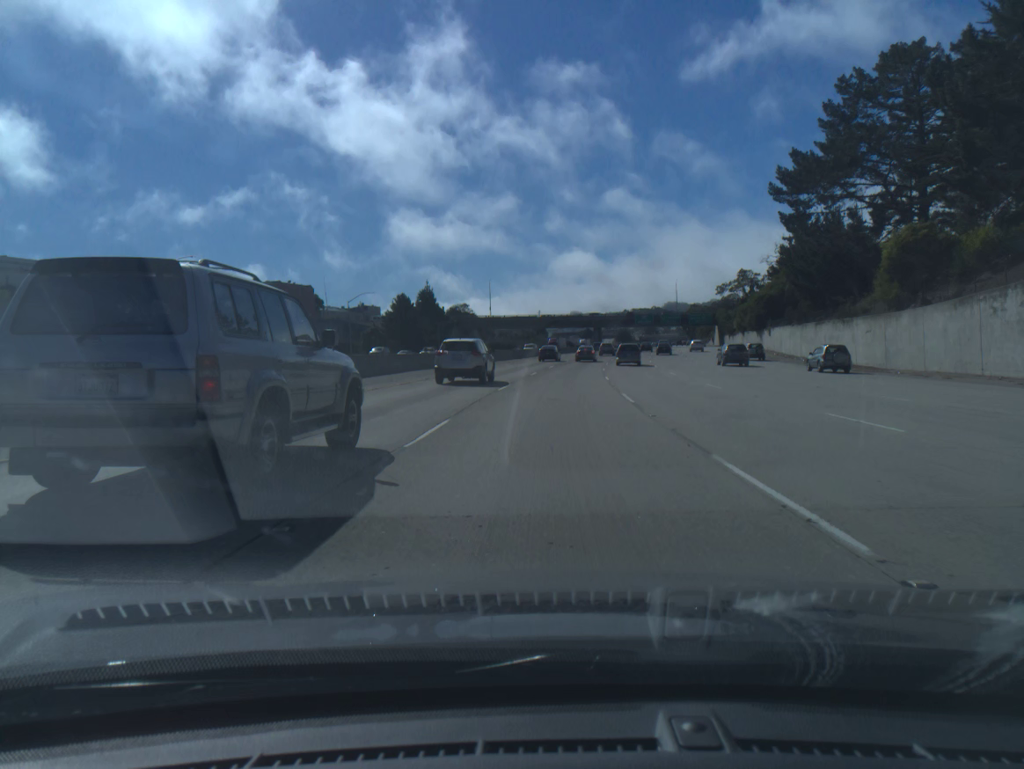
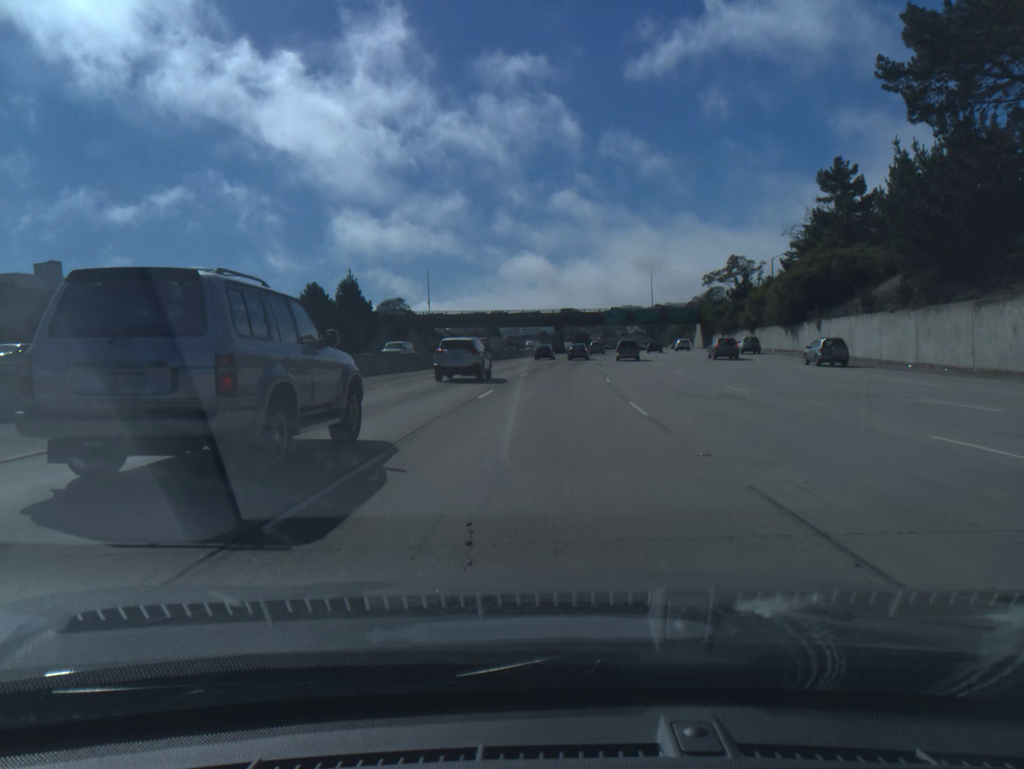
(+1.0, +34.0) m; +3°
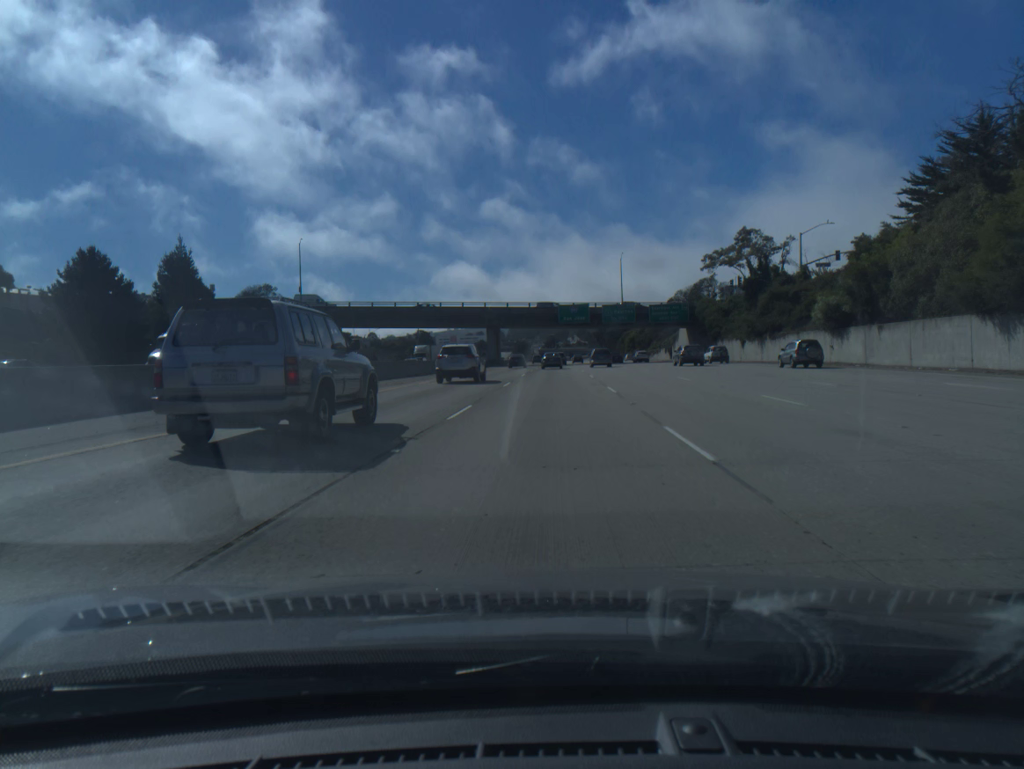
(+1.8, +49.6) m; +4°
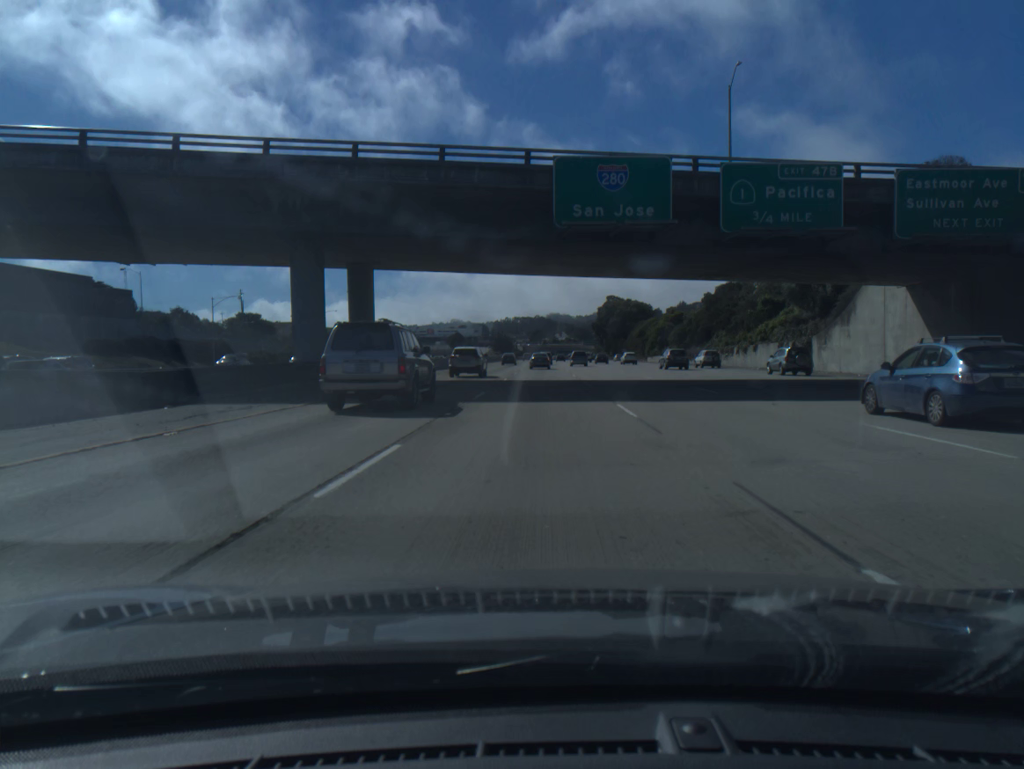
(+1.6, +81.2) m; +1°
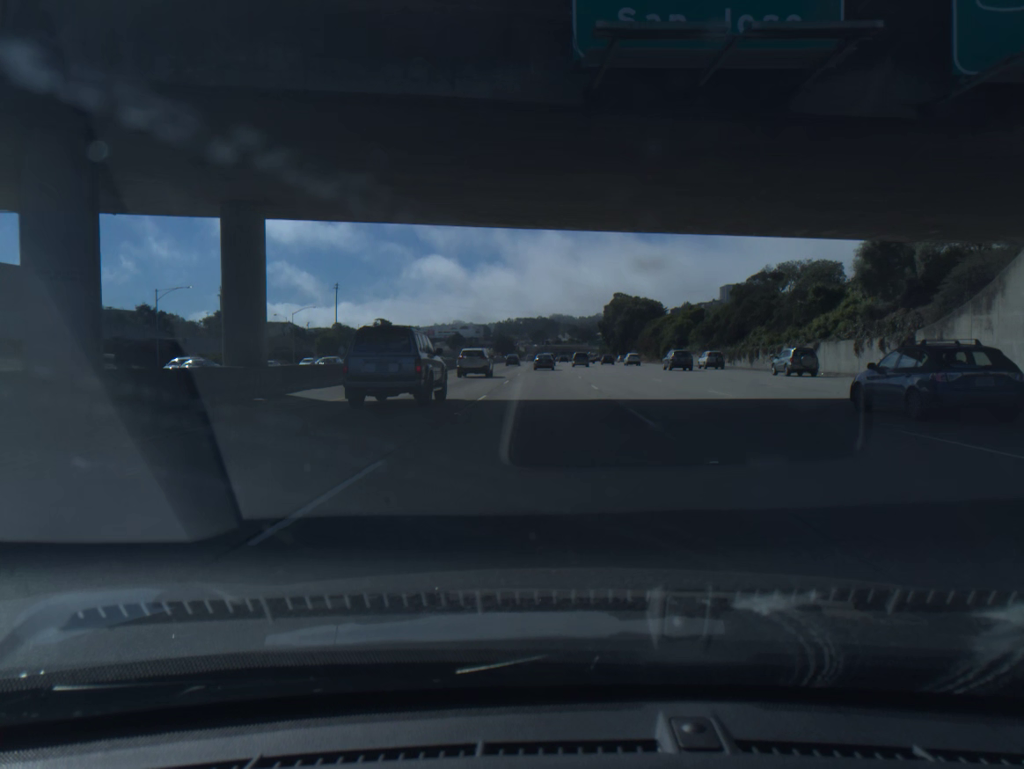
(0.0, +16.2) m; 0°
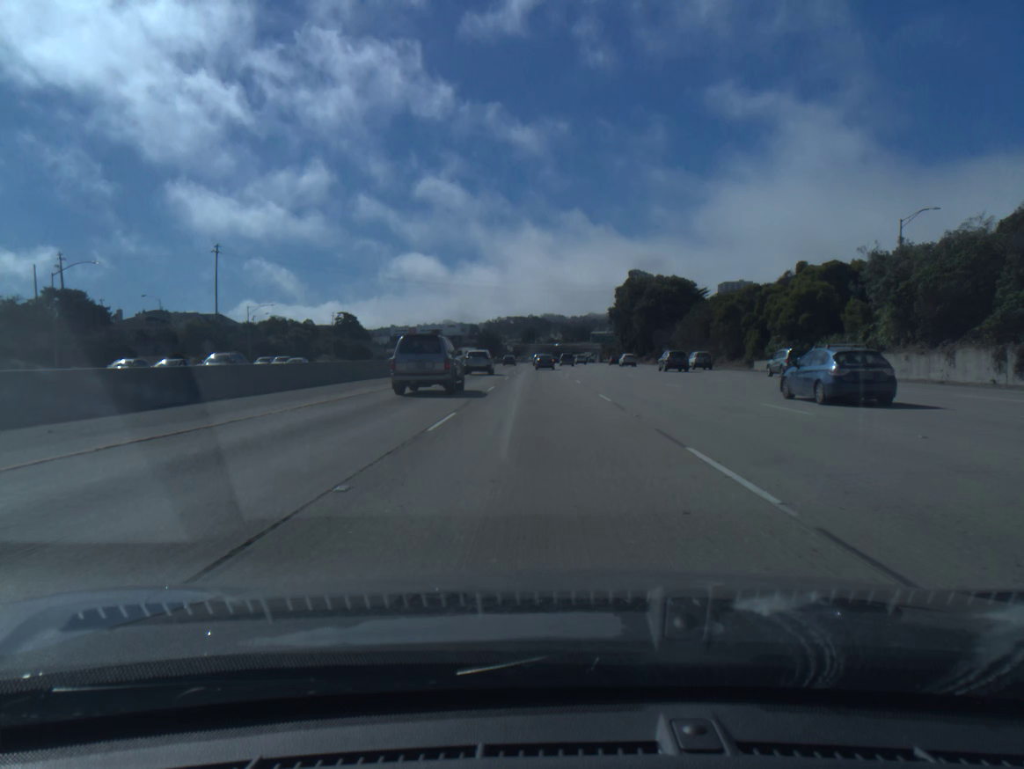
(+0.3, +65.6) m; +1°
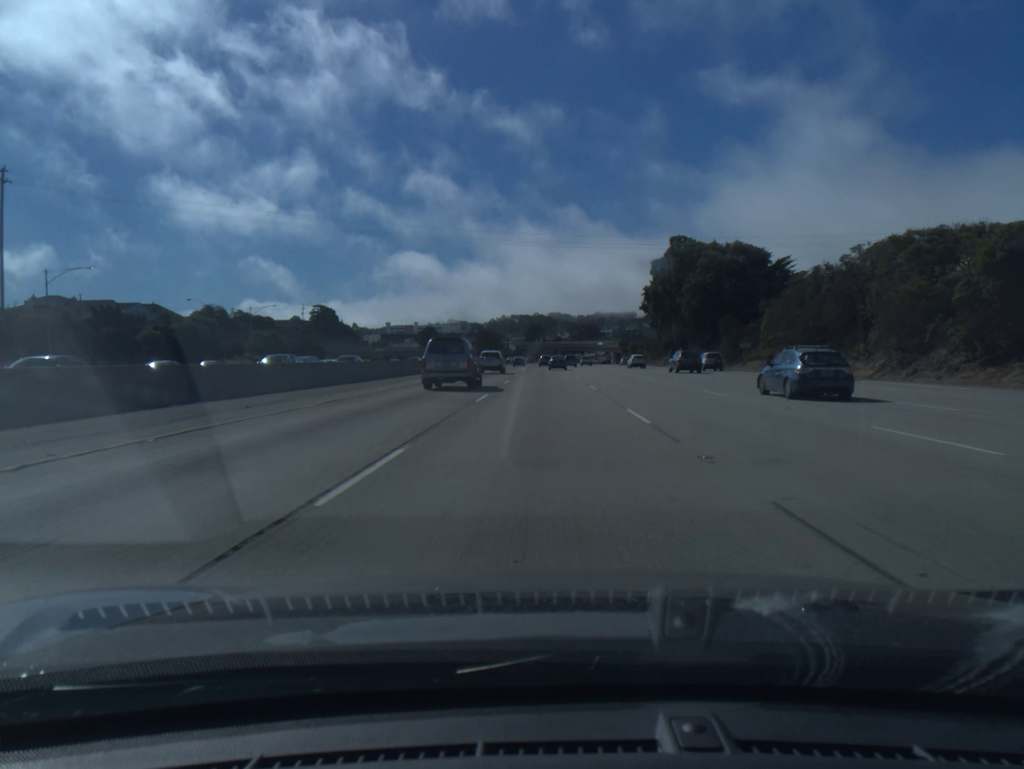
(-0.2, +50.3) m; 0°
